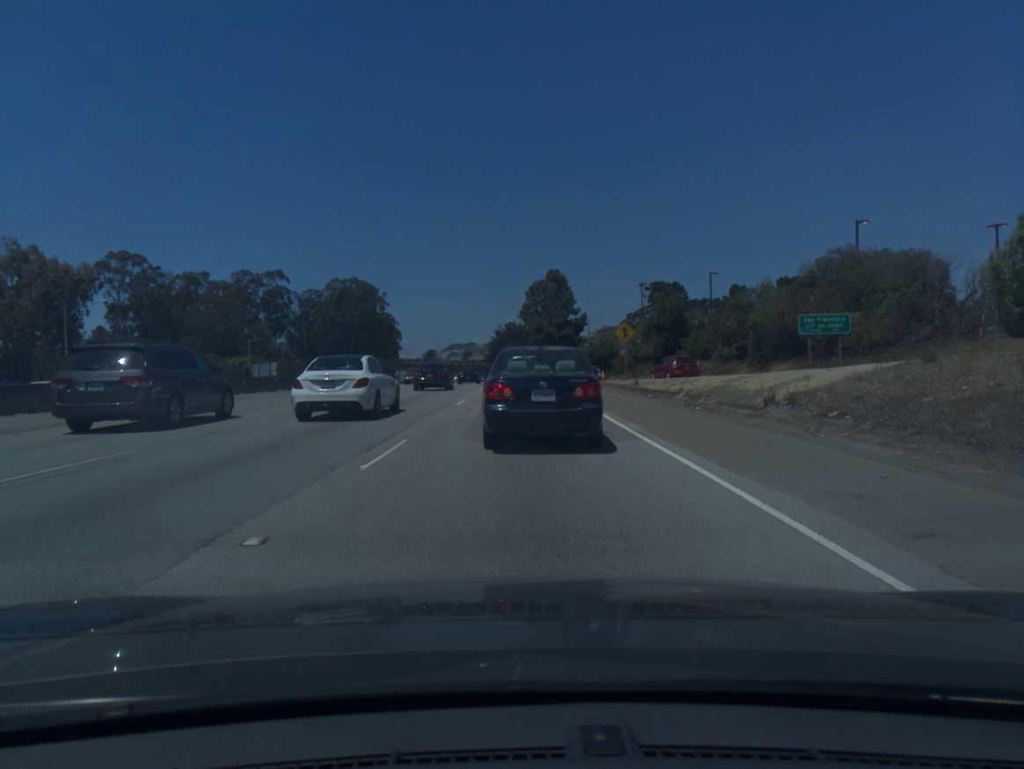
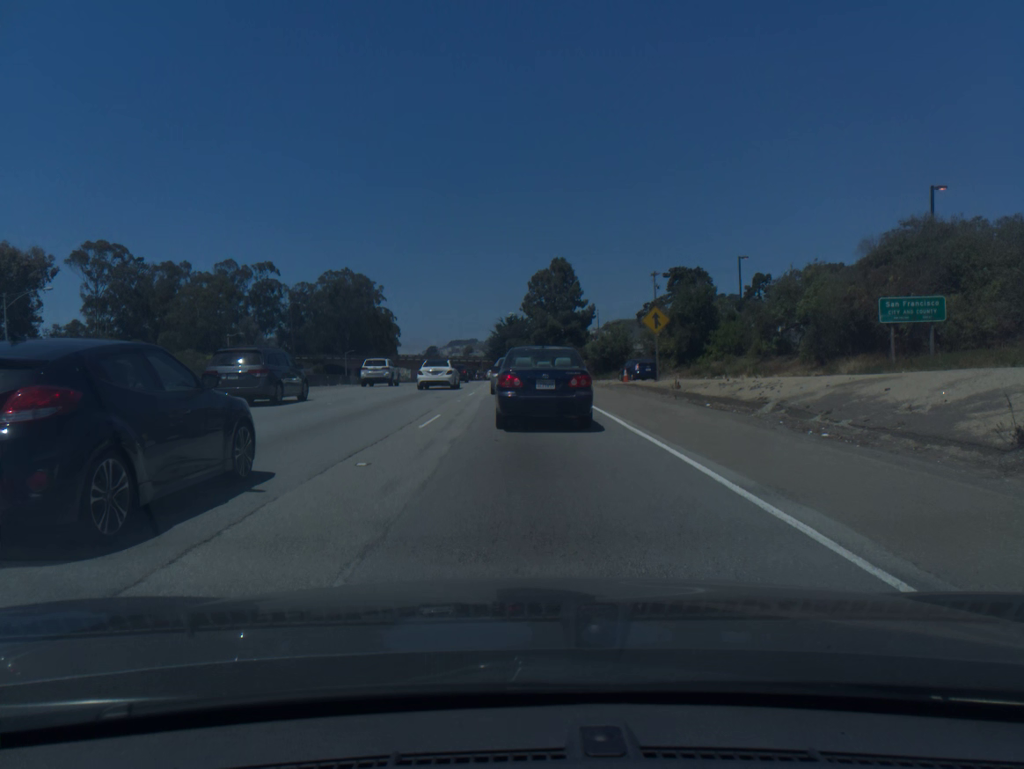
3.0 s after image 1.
(0.0, +9.1) m; -1°
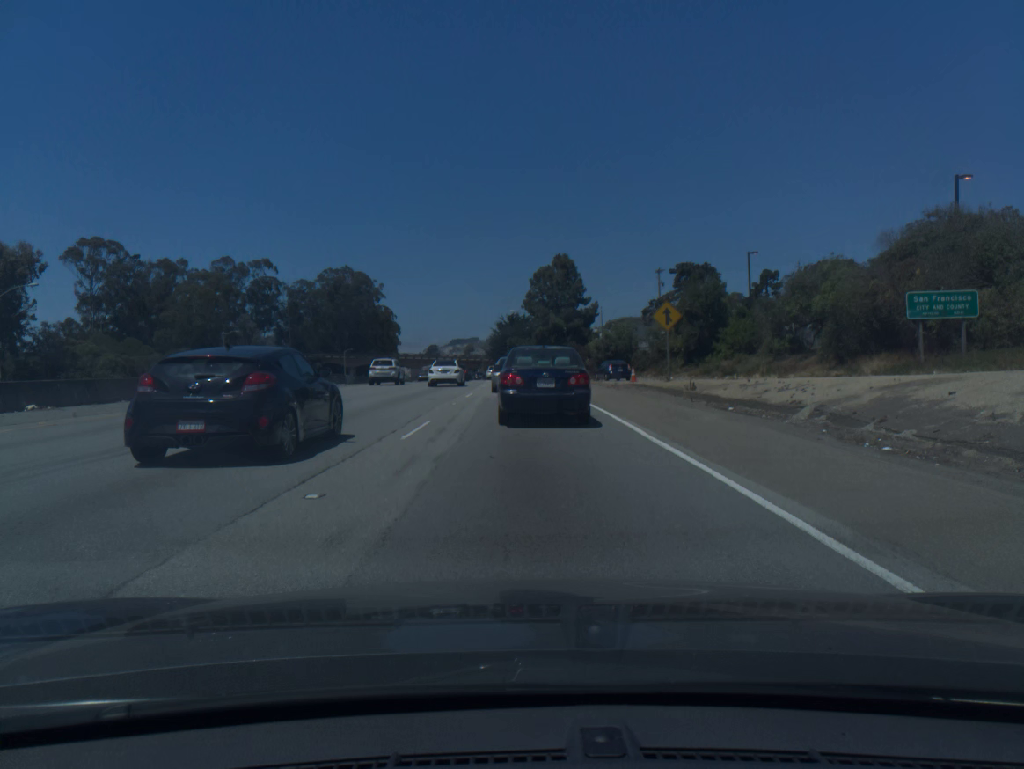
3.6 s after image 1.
(0.0, +2.2) m; 0°
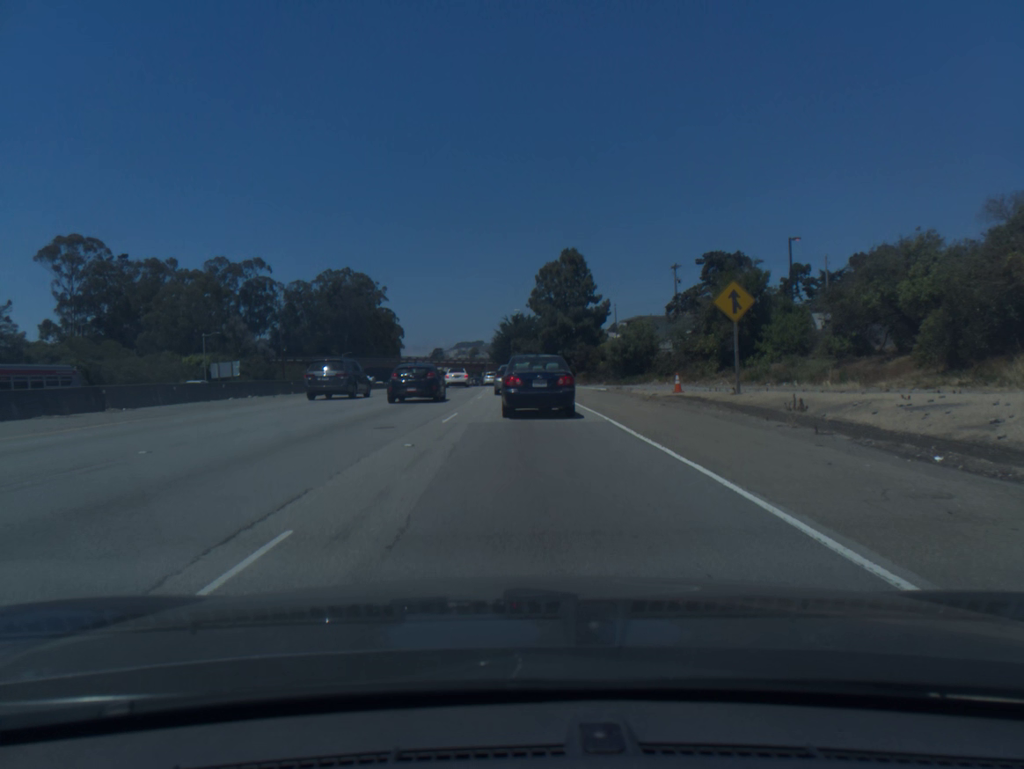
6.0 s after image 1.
(0.0, +9.7) m; 0°
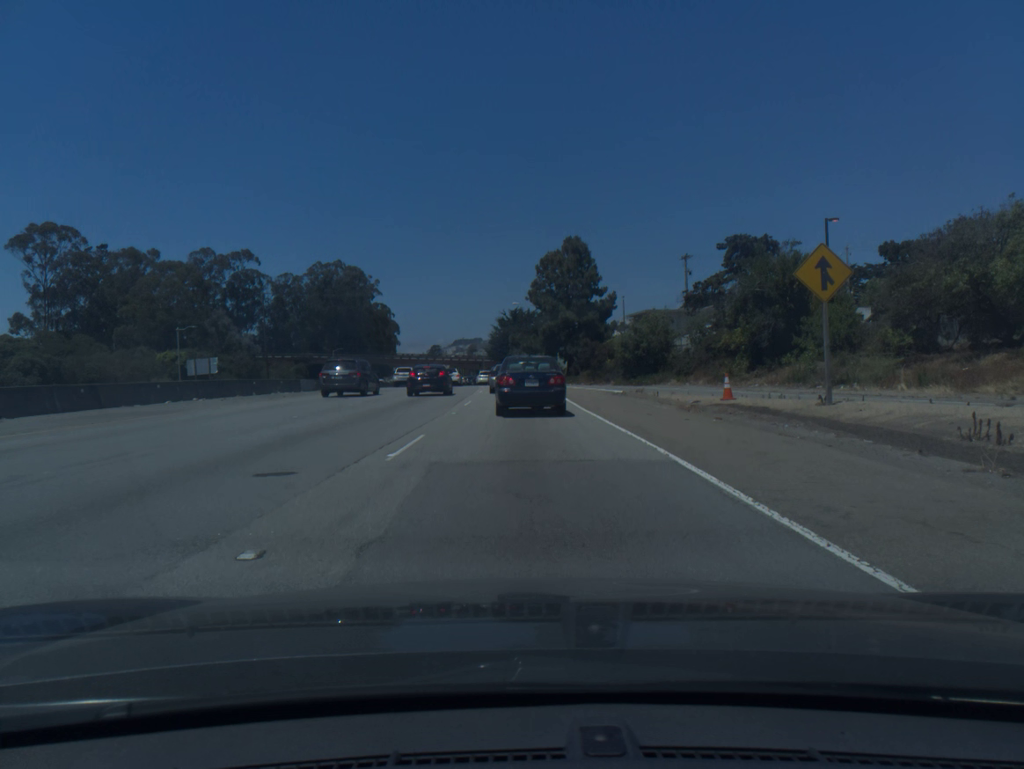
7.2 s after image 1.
(0.0, +6.8) m; 0°
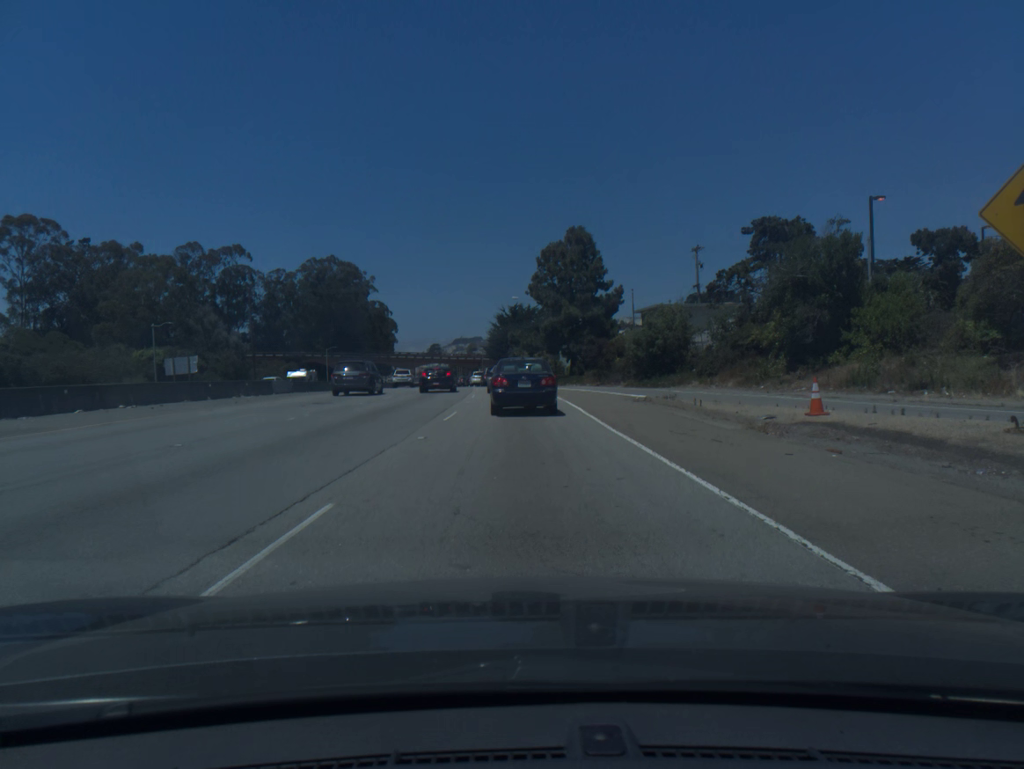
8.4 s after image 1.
(0.0, +6.6) m; 0°
